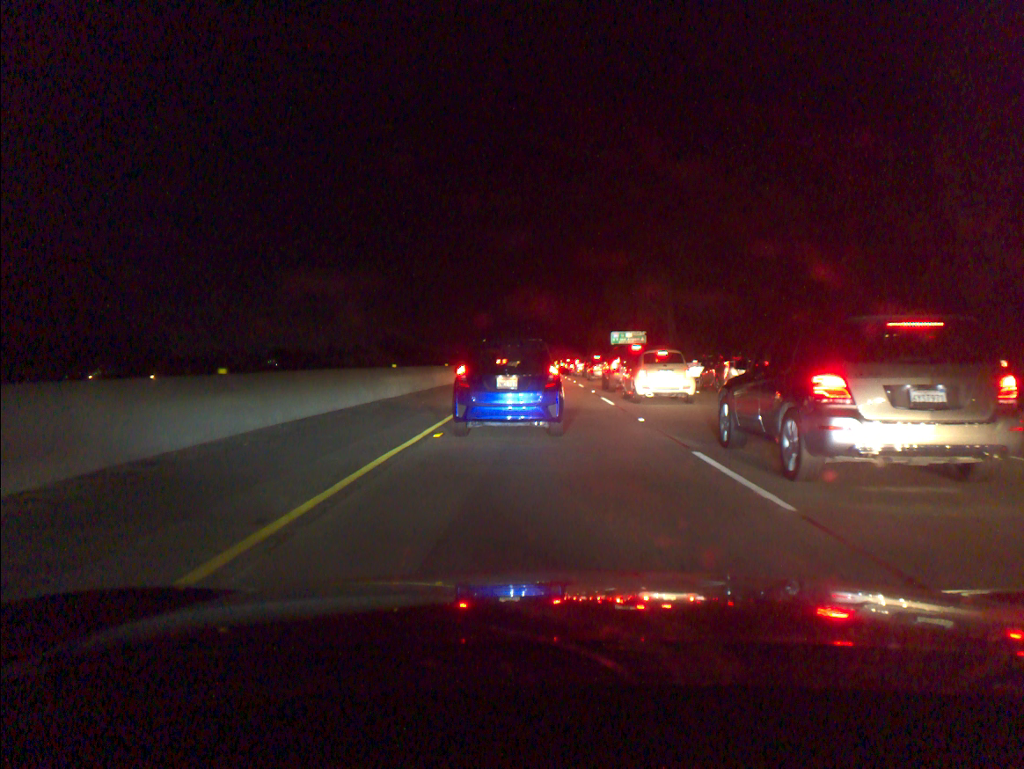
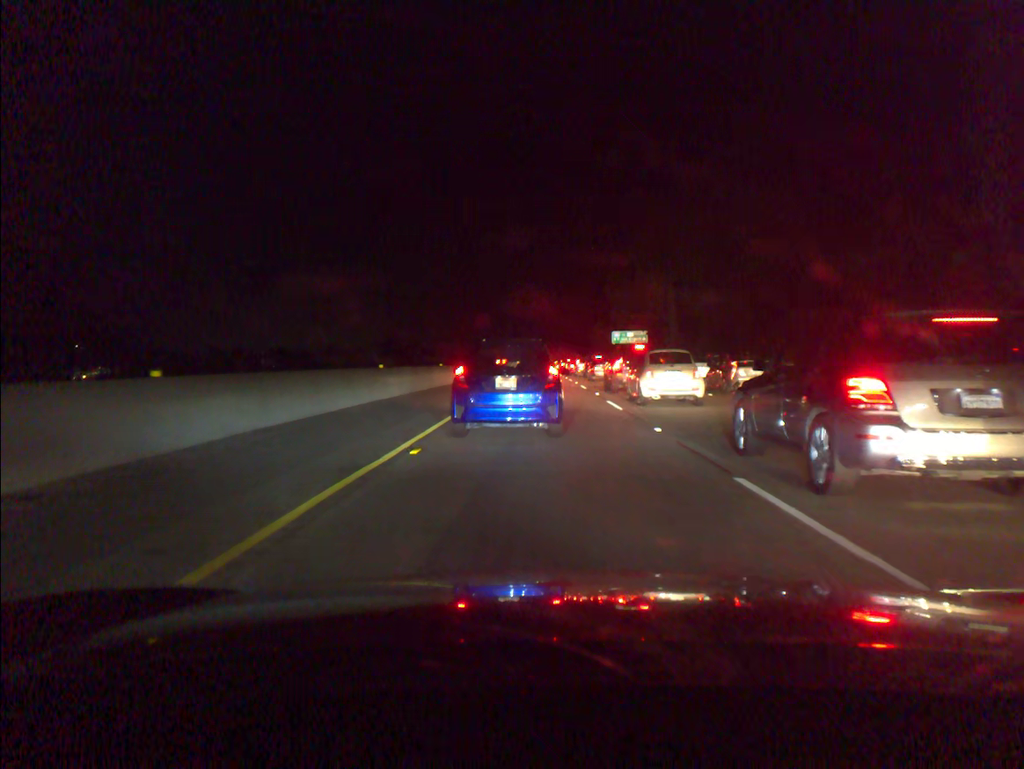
(0.0, +2.1) m; 0°
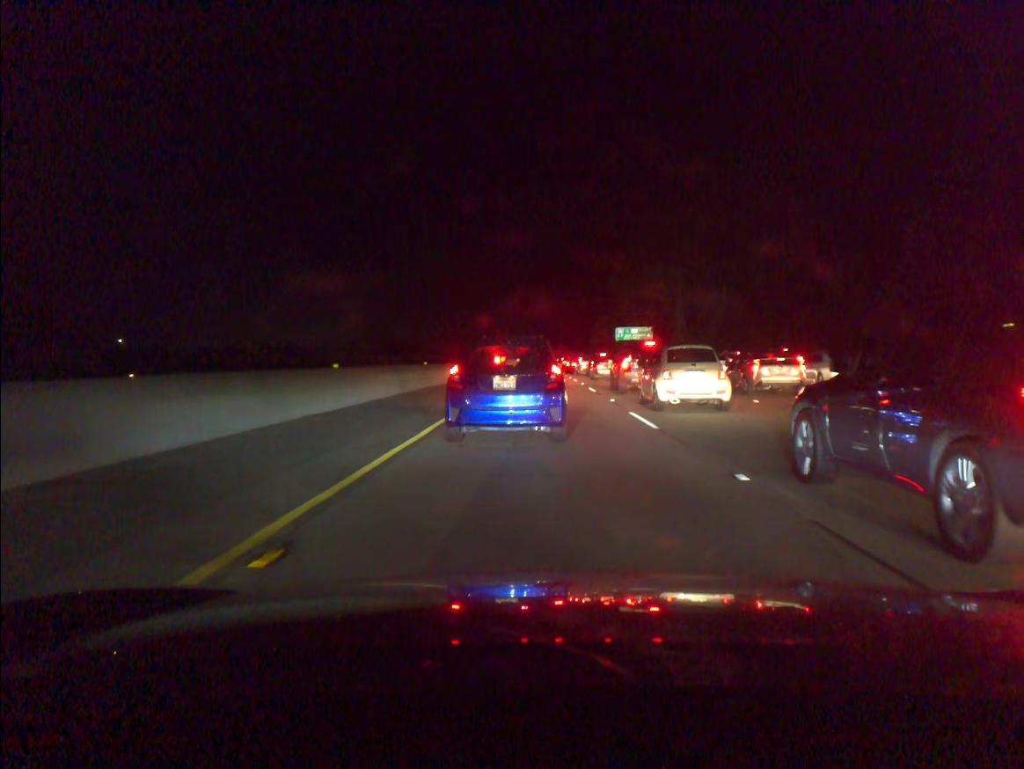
(-0.1, +5.5) m; -1°
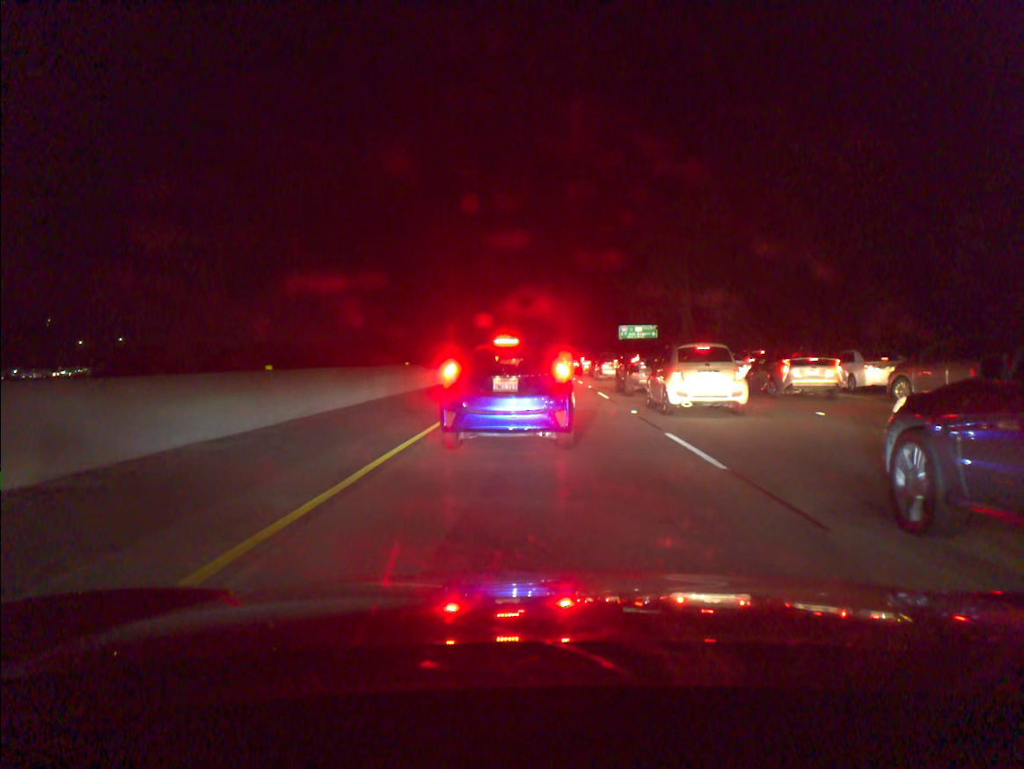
(0.0, +4.8) m; 0°
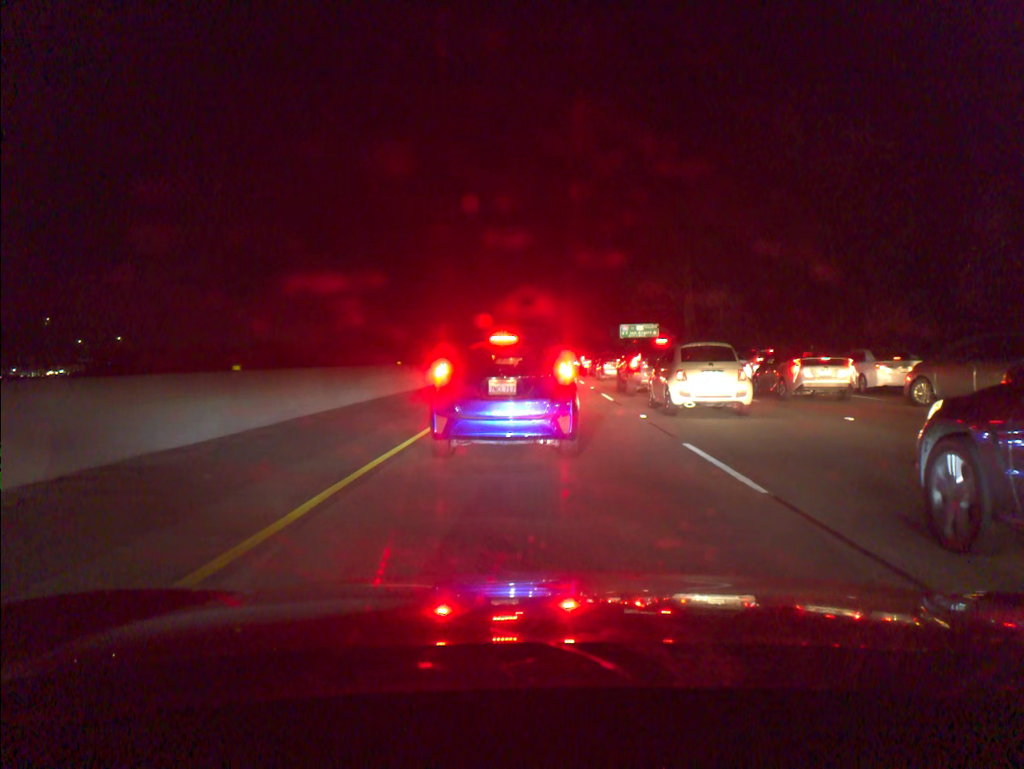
(0.0, +1.5) m; 0°
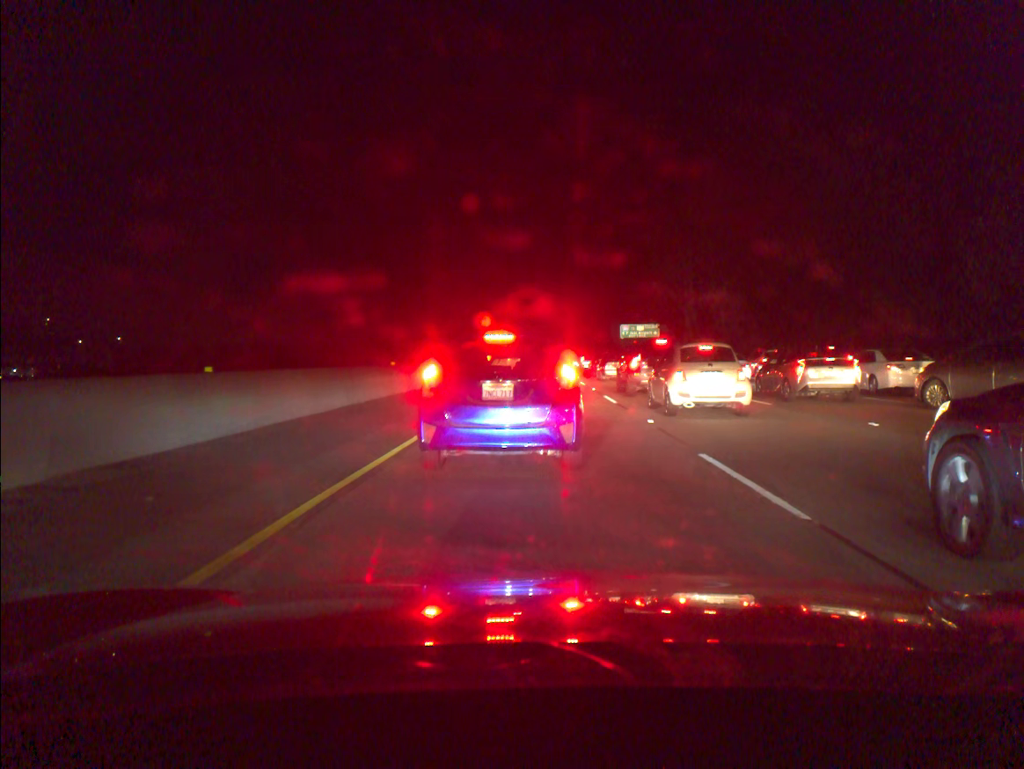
(0.0, +1.1) m; 0°
